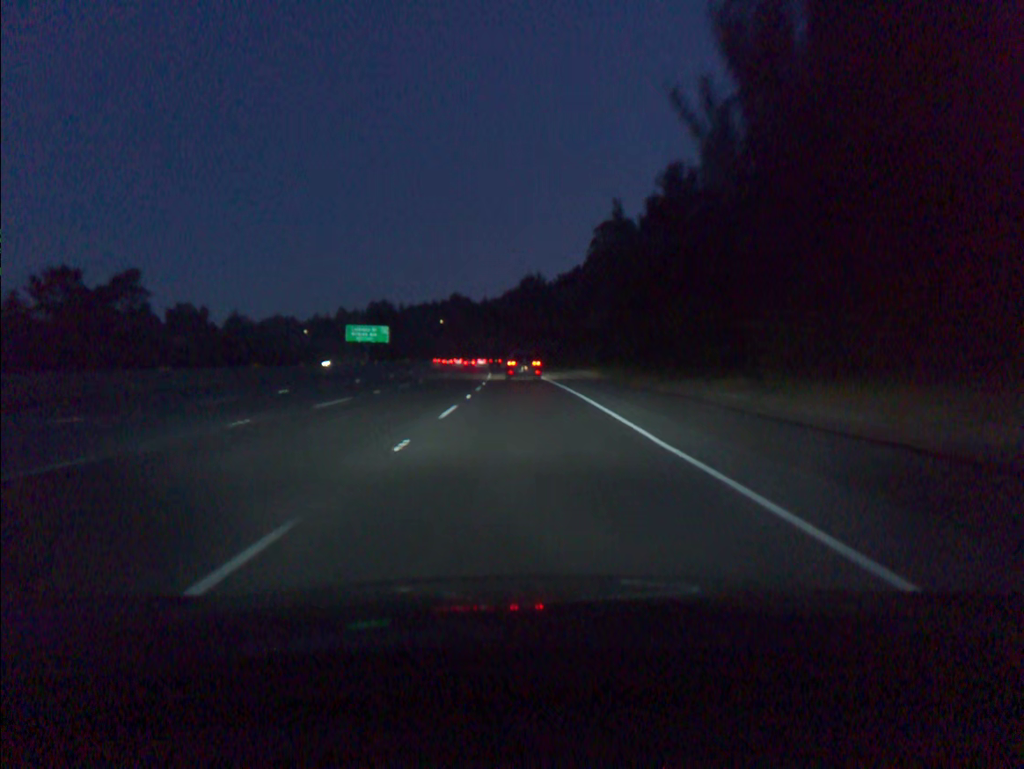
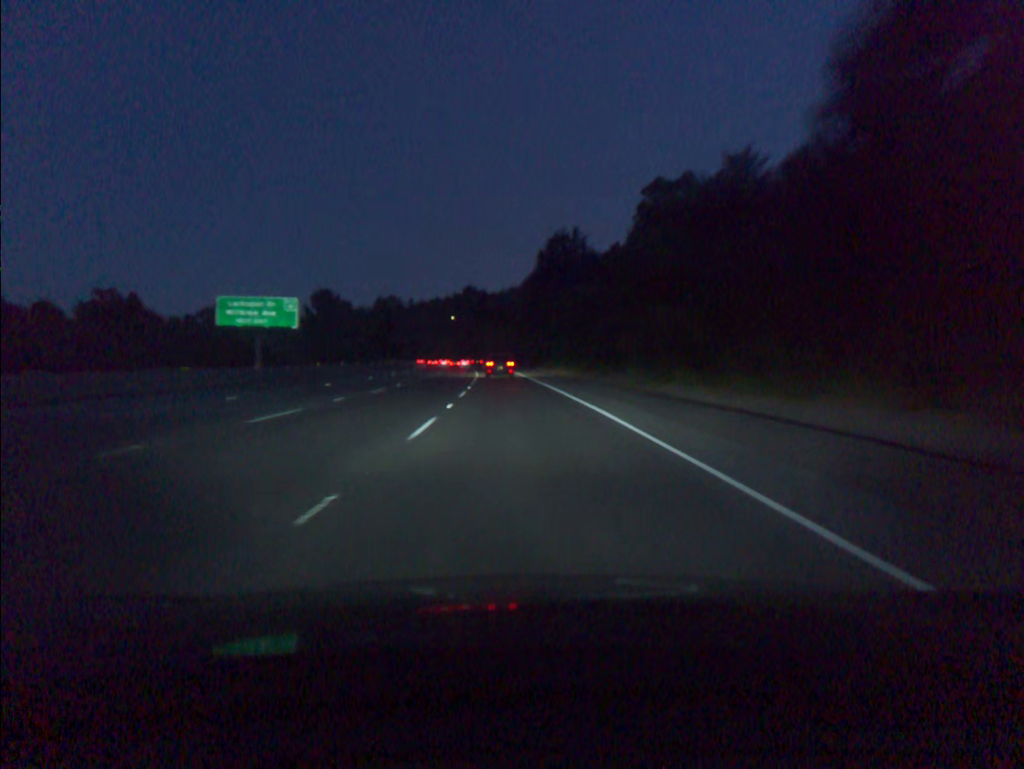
(-0.6, +63.3) m; -2°
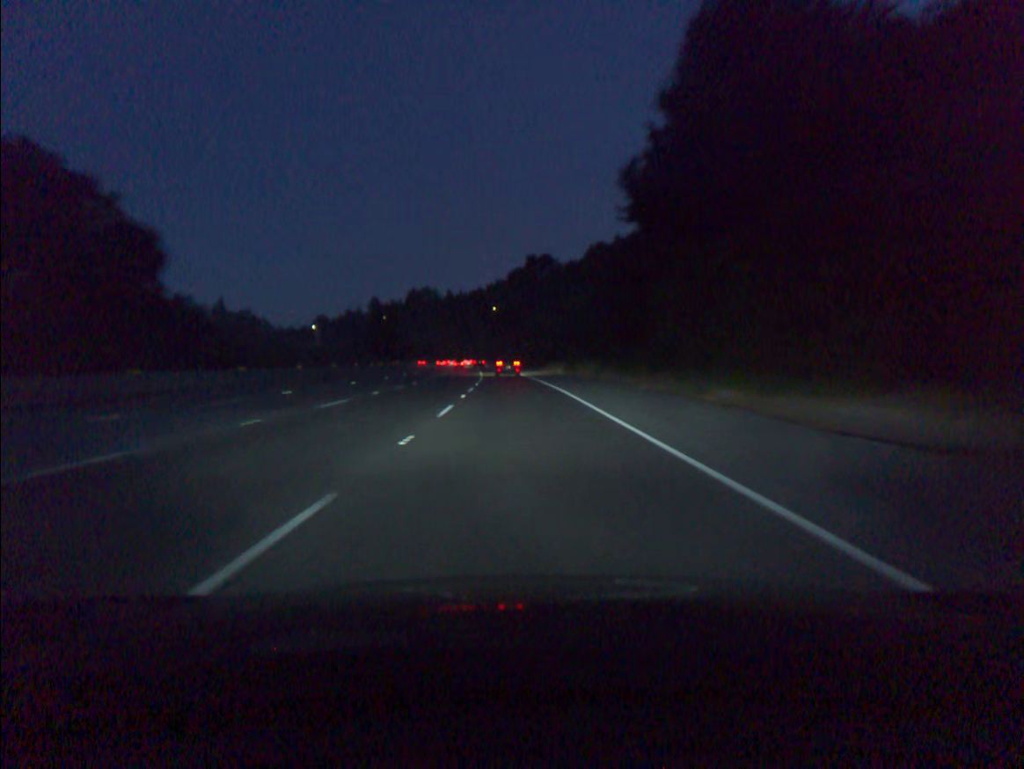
(-2.6, +82.1) m; -4°
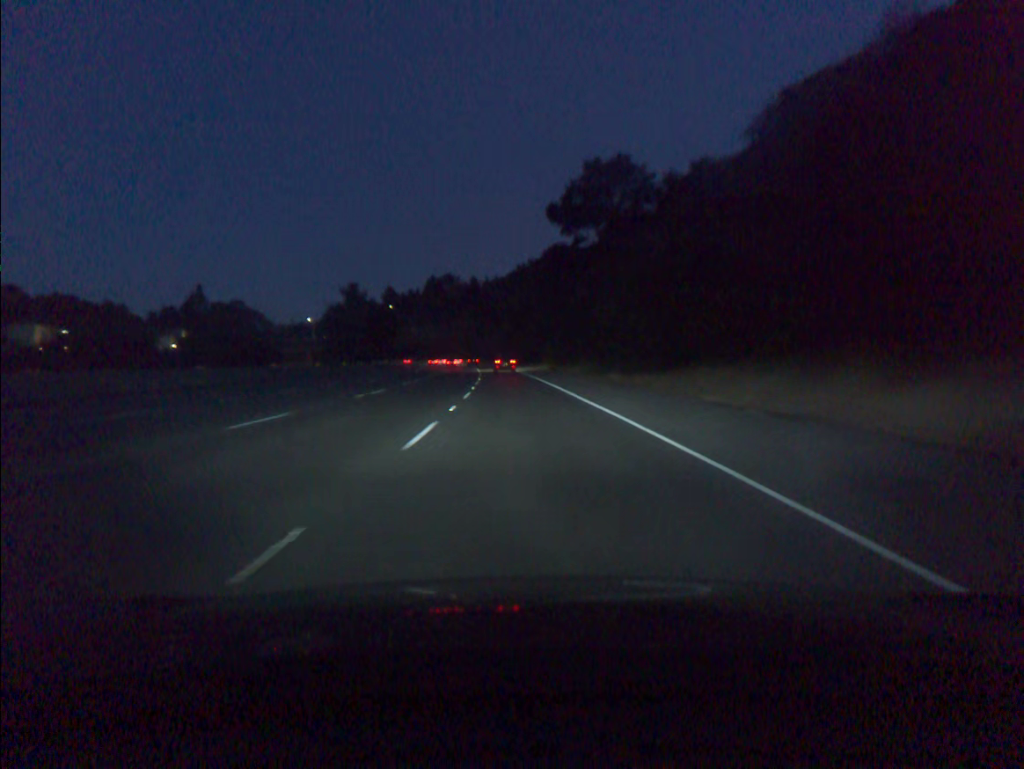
(-1.6, +65.8) m; -2°
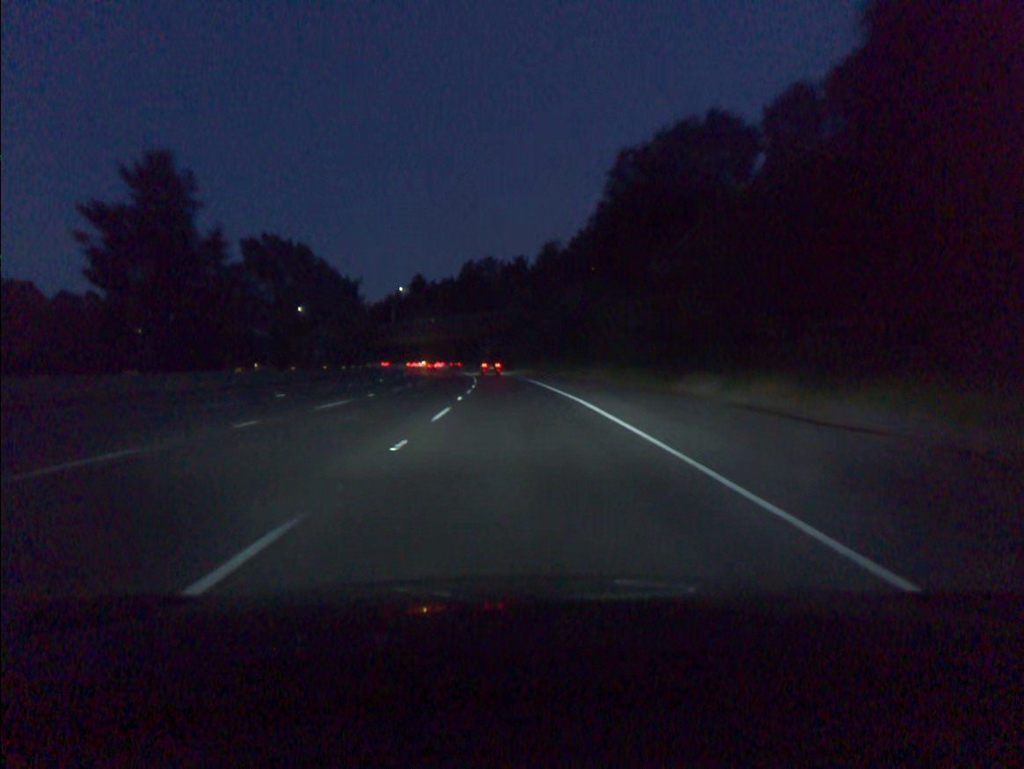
(-2.2, +81.3) m; -4°
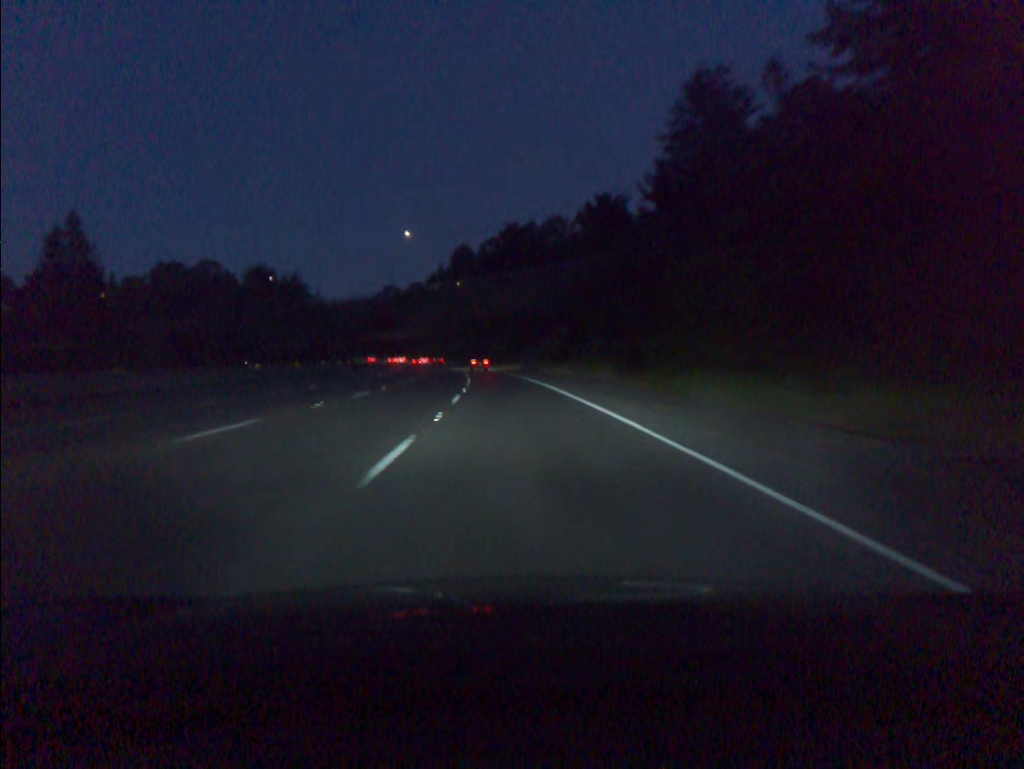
(-3.3, +82.3) m; -5°
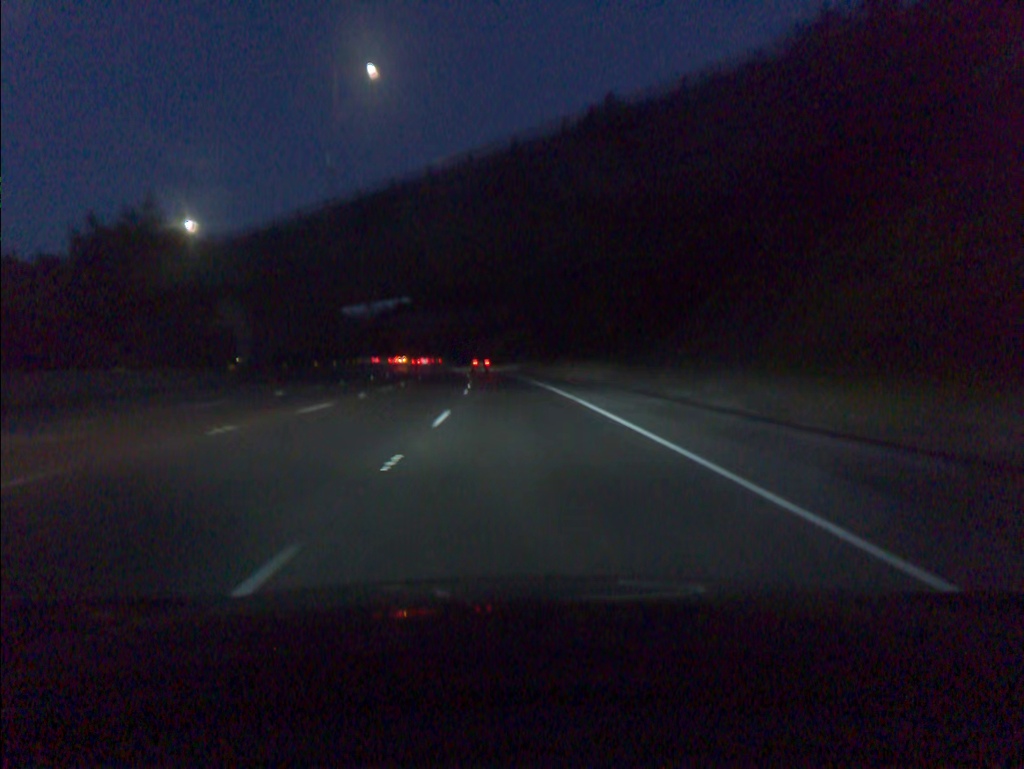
(-2.8, +65.9) m; -5°
